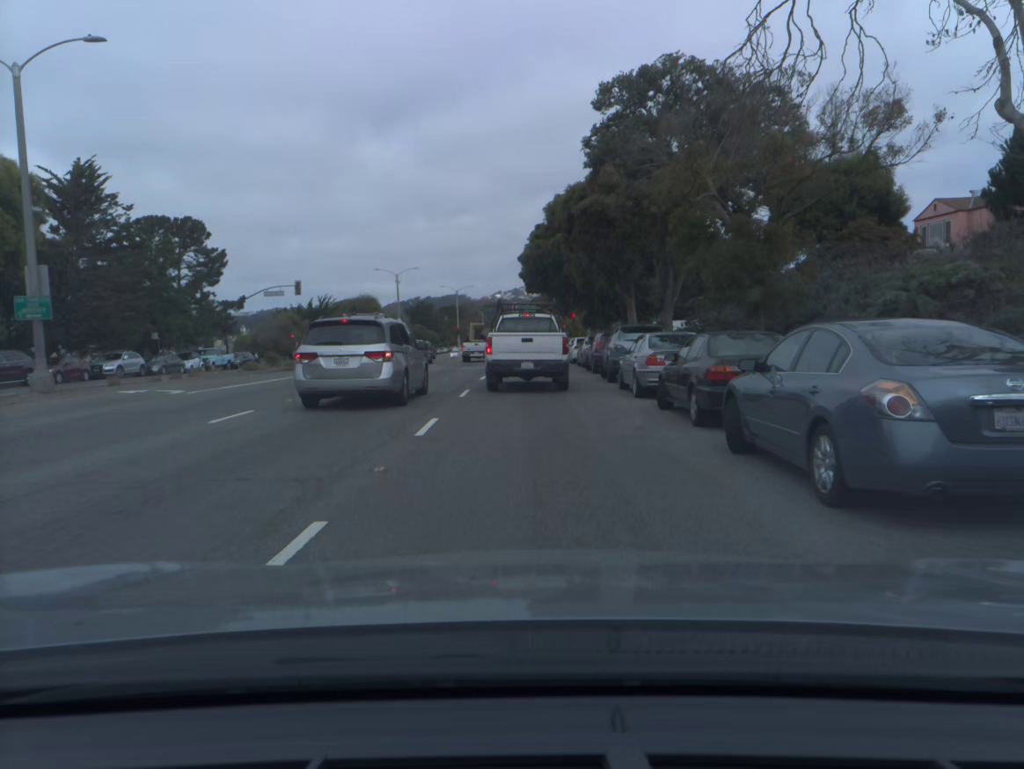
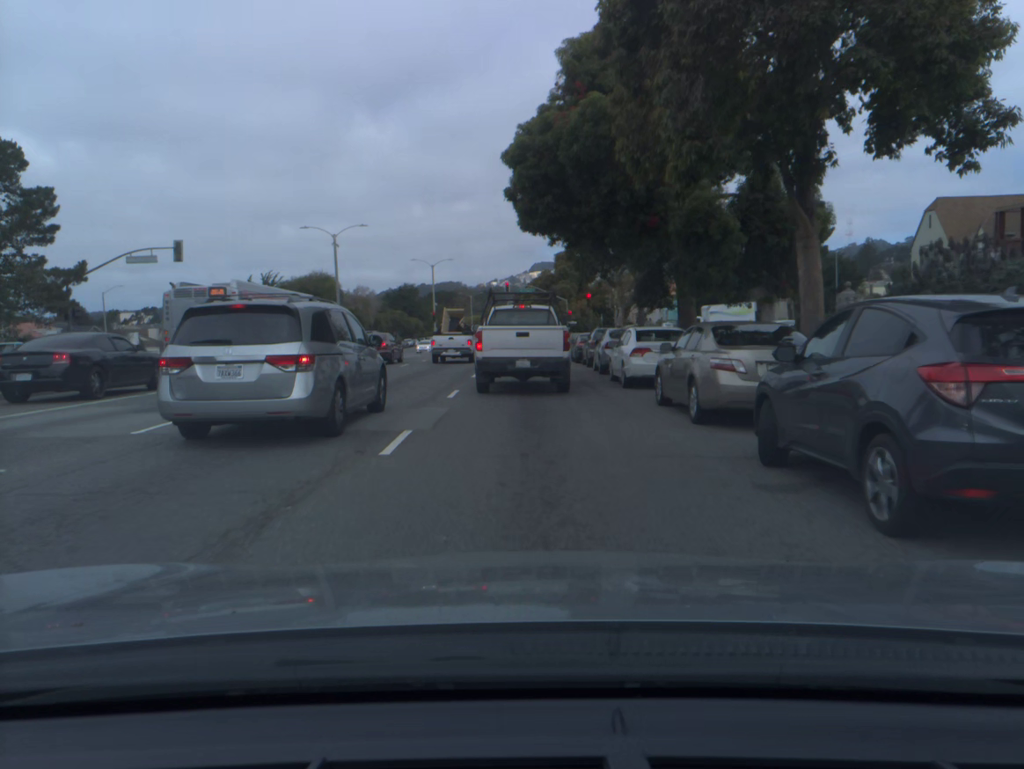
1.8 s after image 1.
(+0.1, +24.0) m; 0°
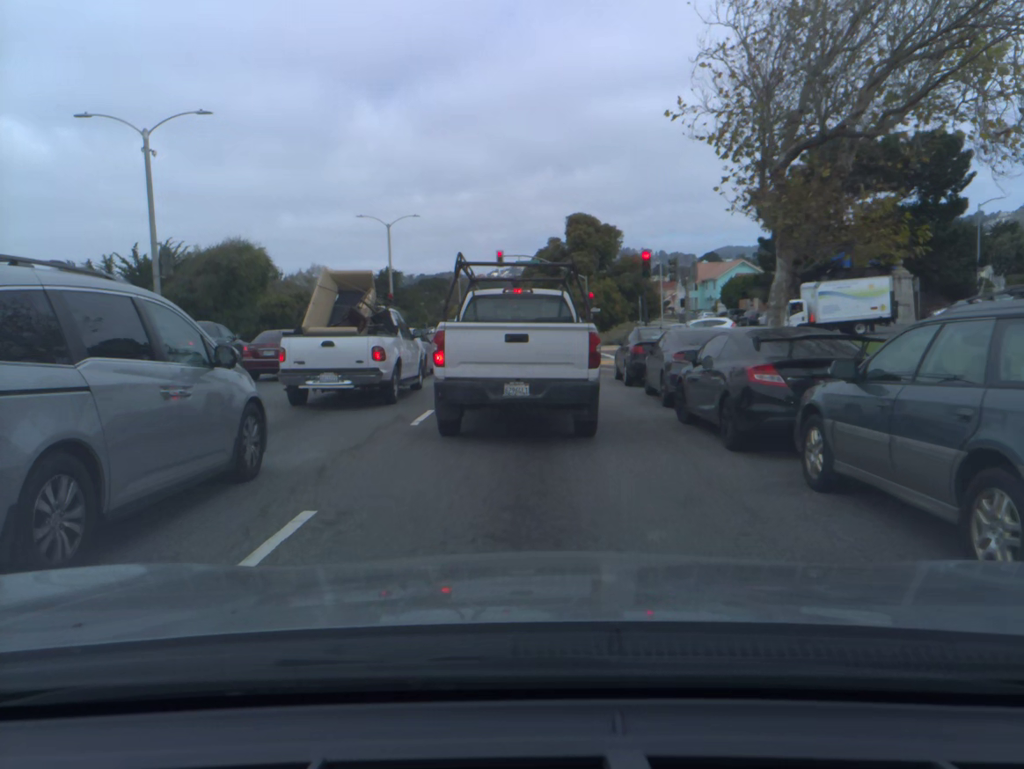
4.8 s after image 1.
(-0.1, +27.4) m; 0°
